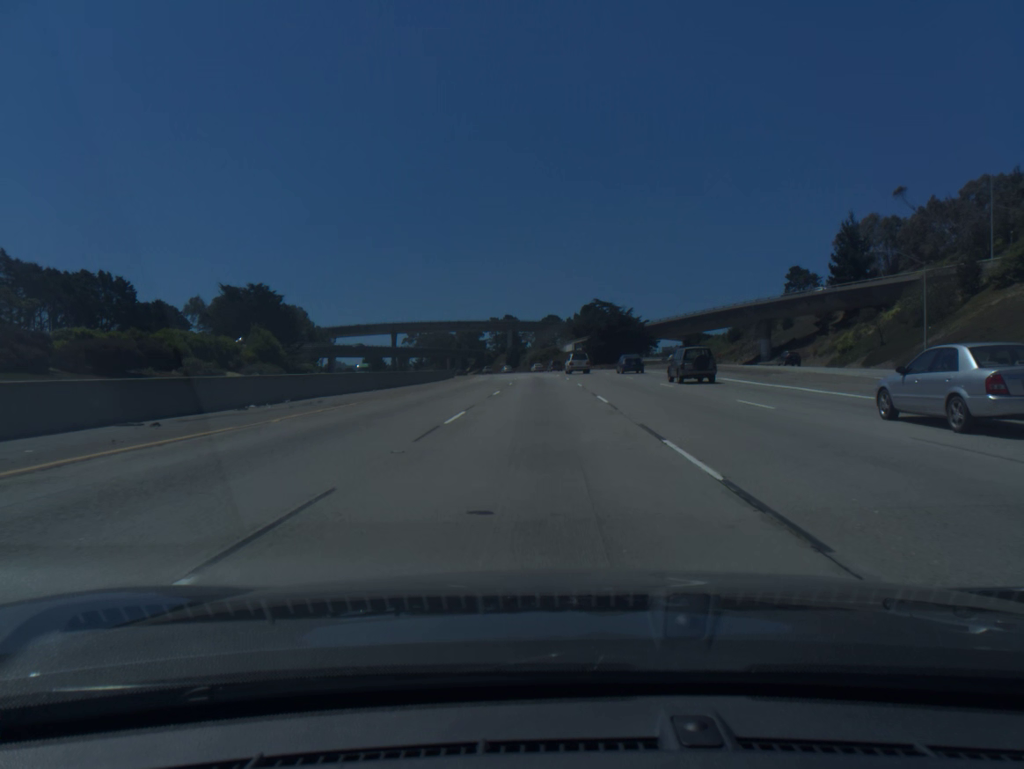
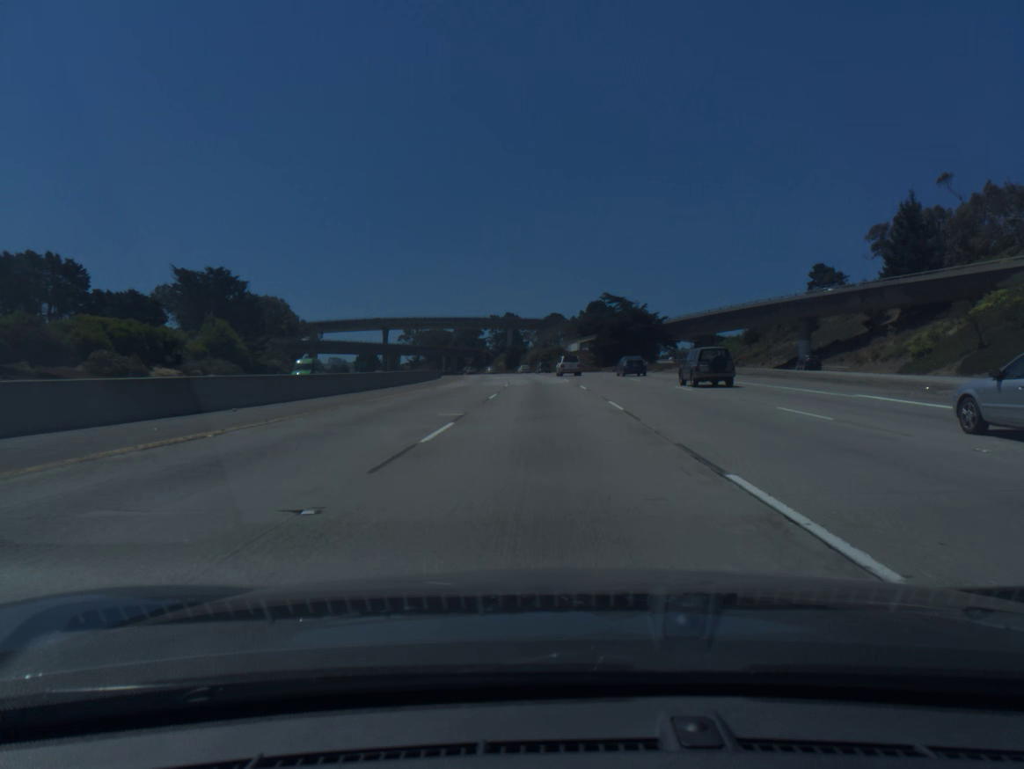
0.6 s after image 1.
(0.0, +18.2) m; 0°
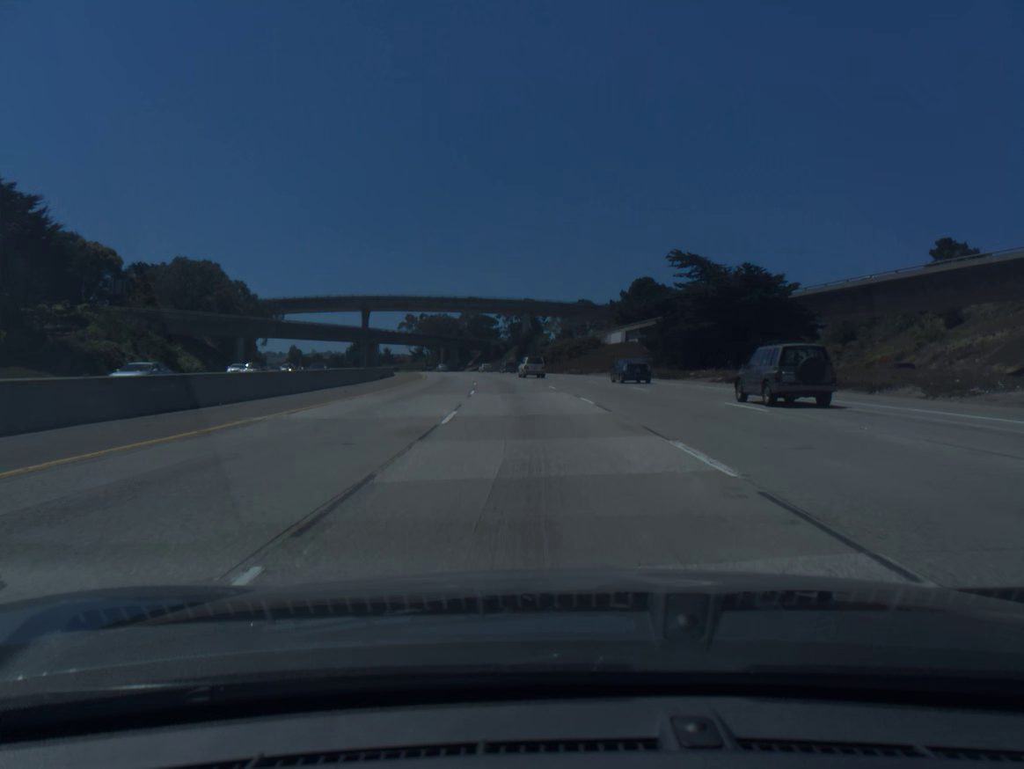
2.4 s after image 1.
(-0.5, +54.6) m; -1°
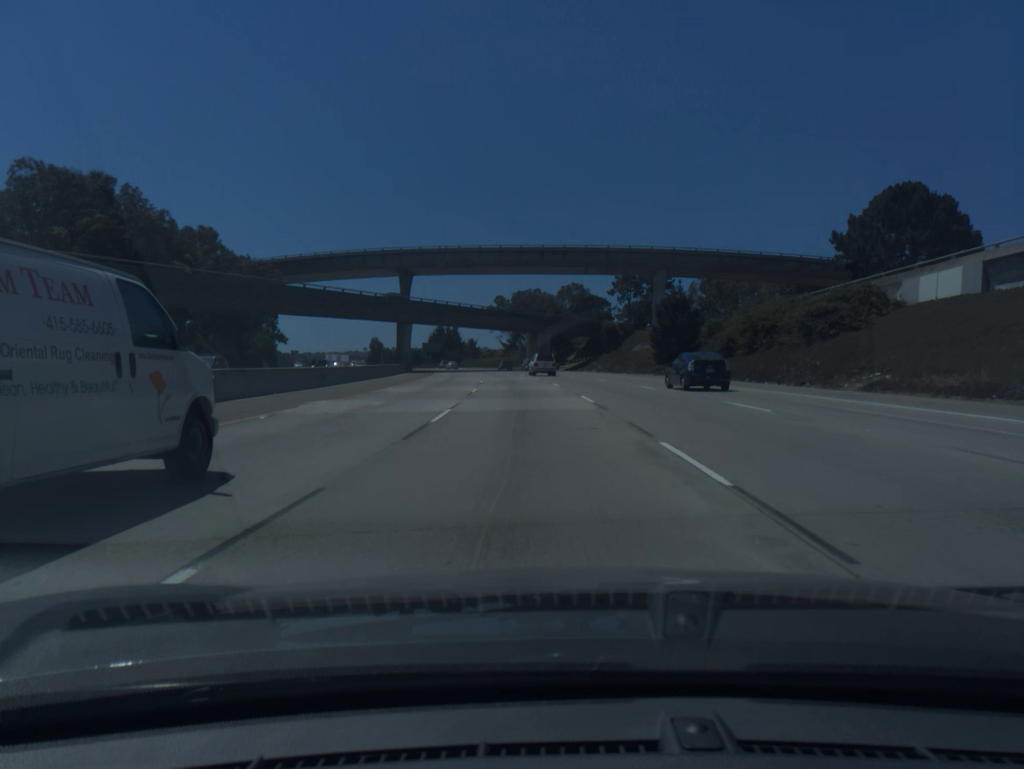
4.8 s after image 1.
(-4.7, +73.2) m; -8°
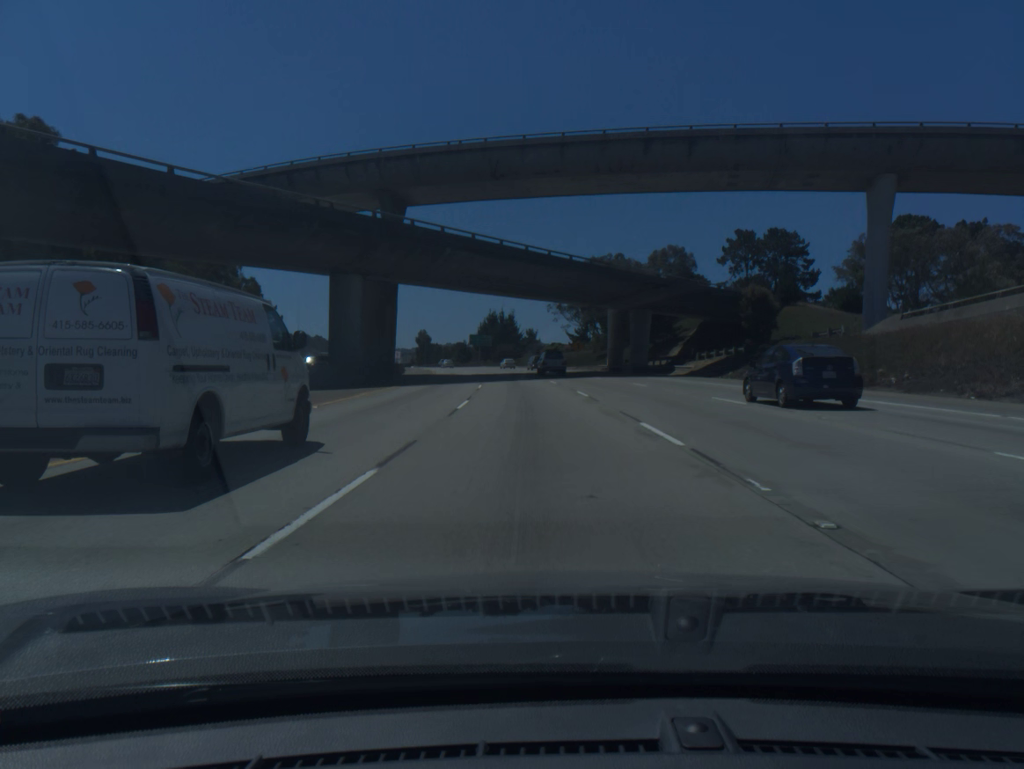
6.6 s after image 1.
(-2.4, +54.9) m; -5°
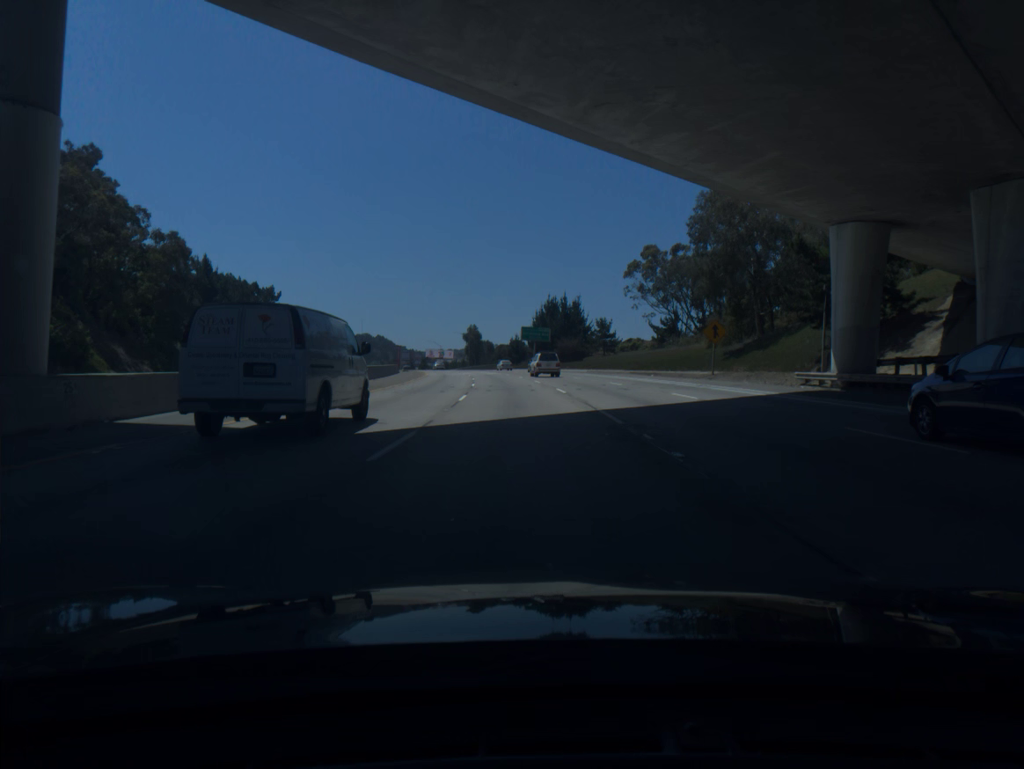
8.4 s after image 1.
(-2.1, +54.1) m; -5°
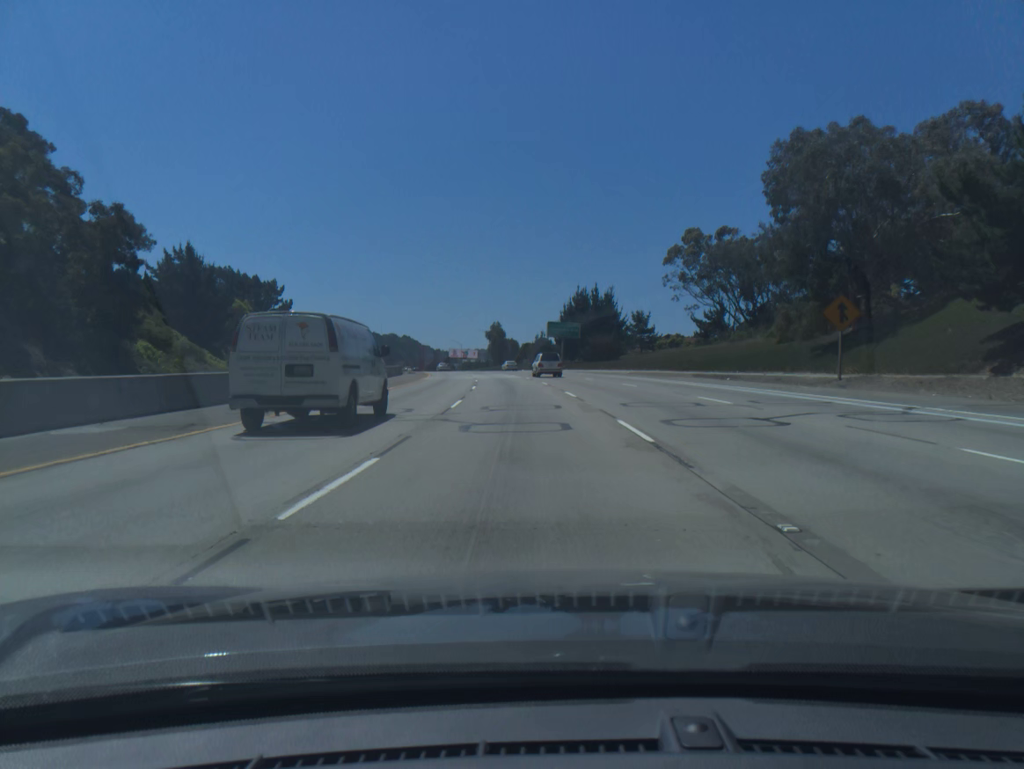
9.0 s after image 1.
(-0.3, +18.1) m; -2°
